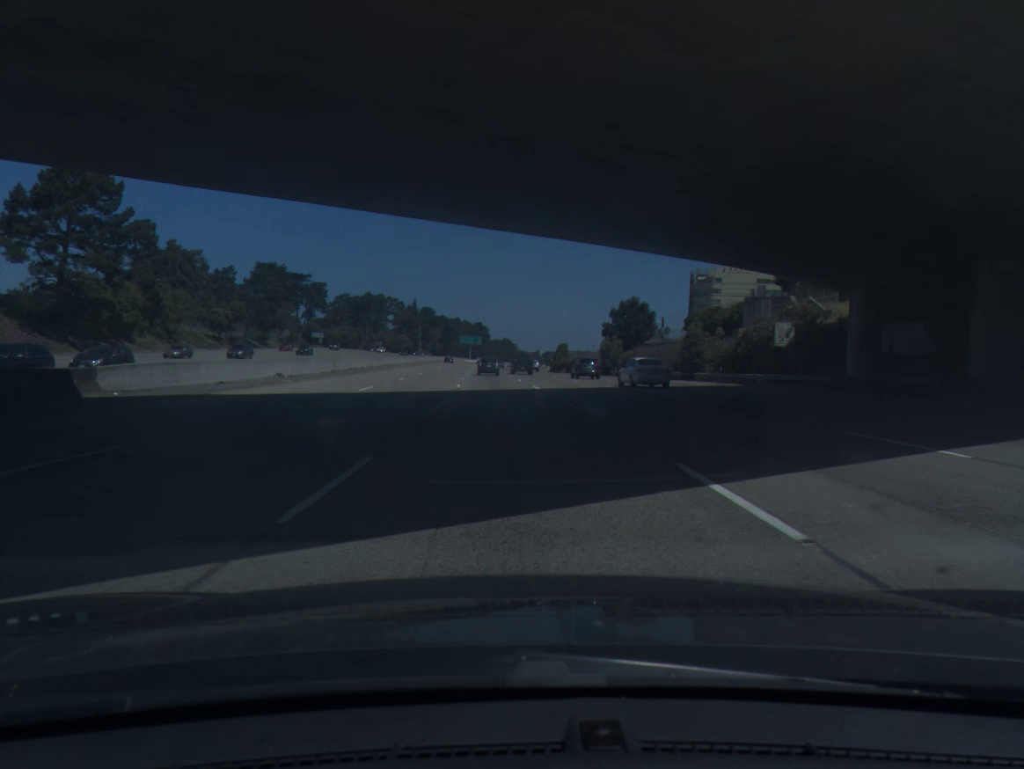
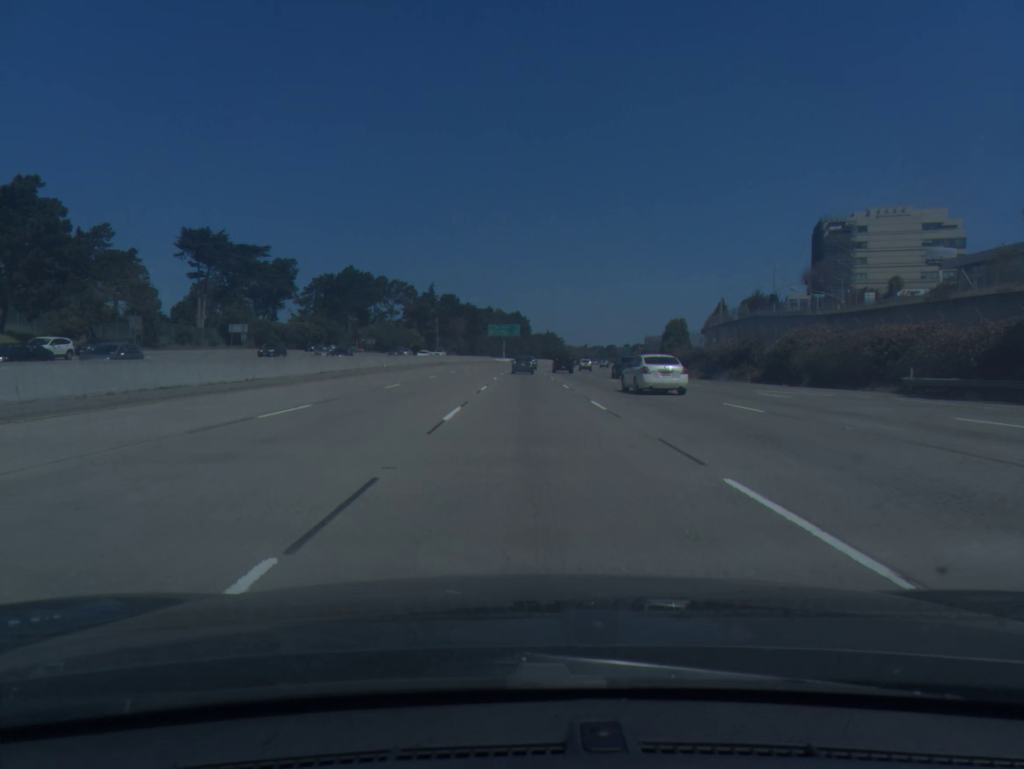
(-3.9, +87.7) m; -3°
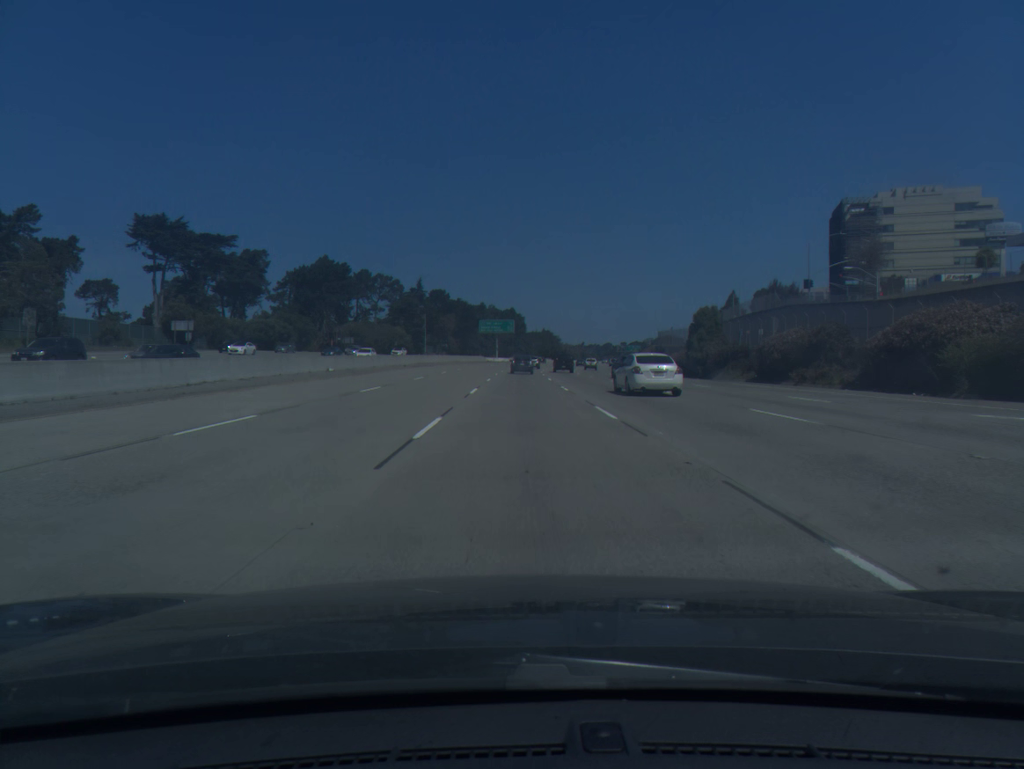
(+0.1, +17.7) m; 0°
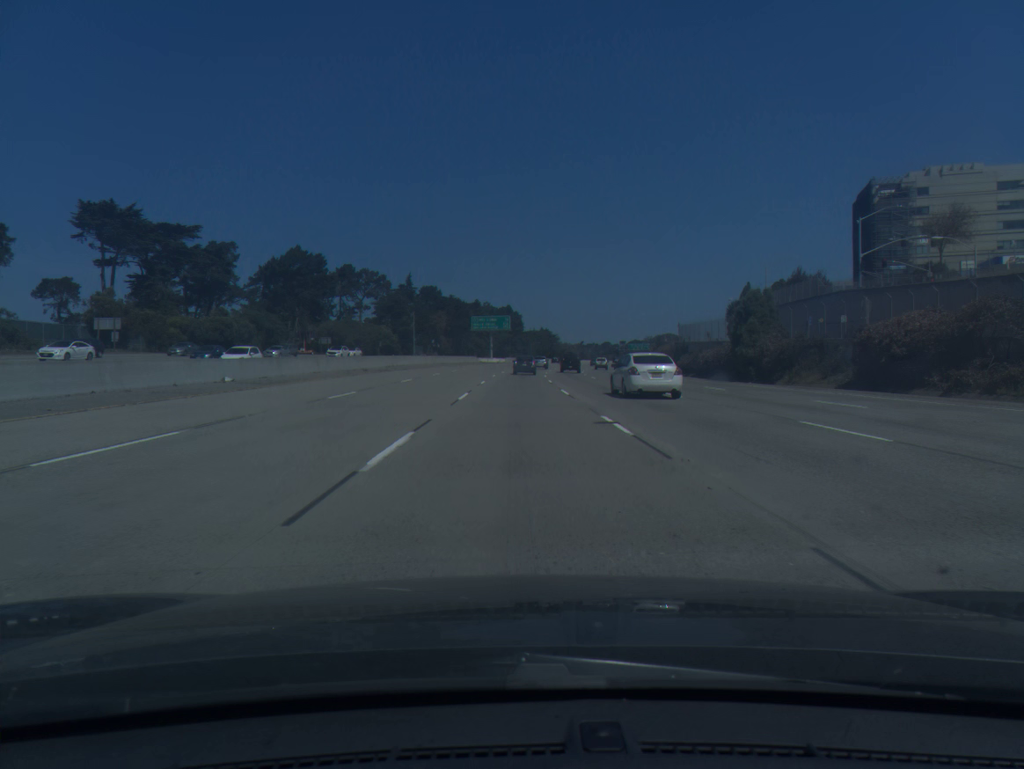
(0.0, +17.5) m; 0°
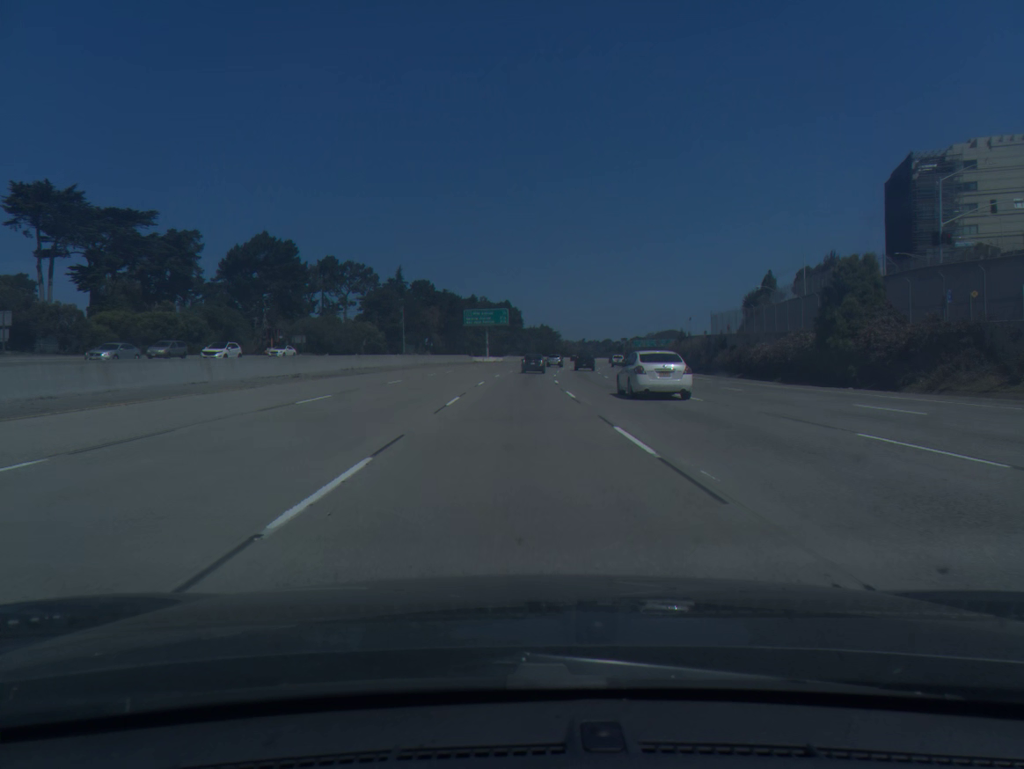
(0.0, +17.4) m; 0°
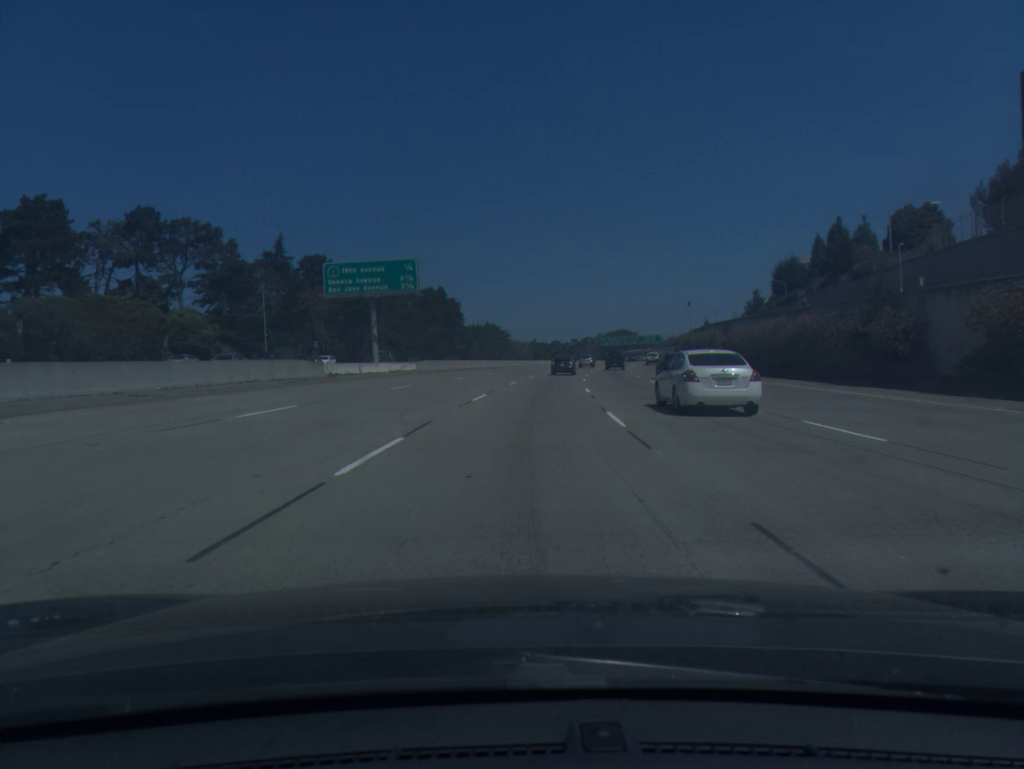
(+1.4, +68.4) m; +4°
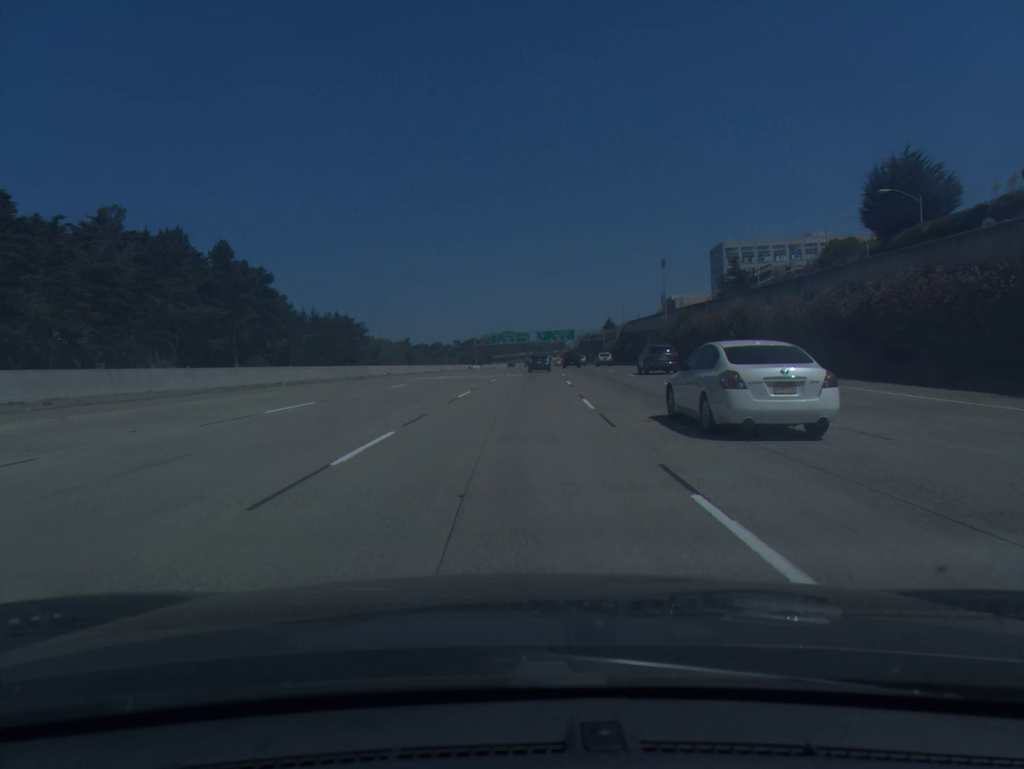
(+6.6, +84.4) m; +8°
